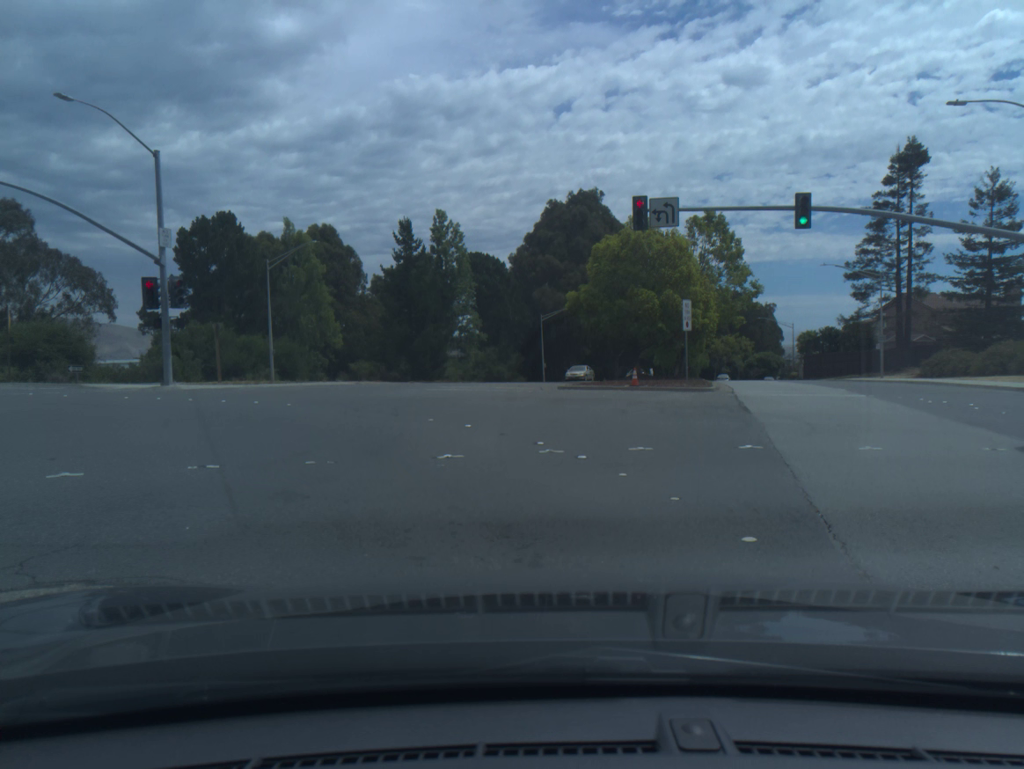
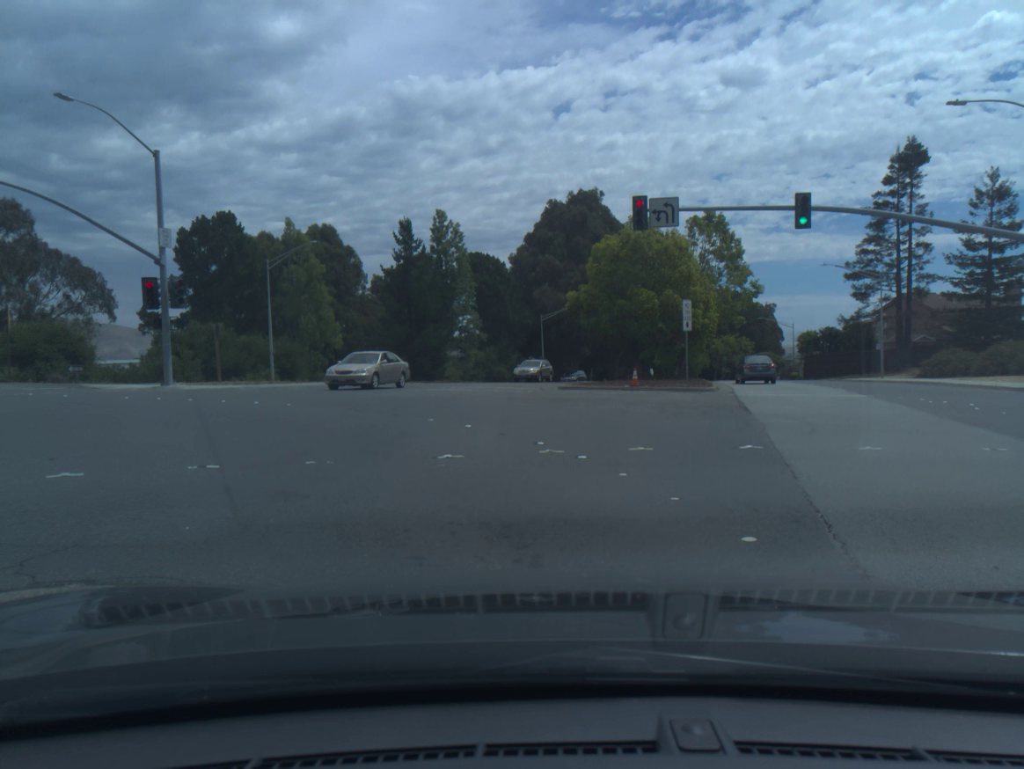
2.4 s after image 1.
(0.0, -0.1) m; 0°
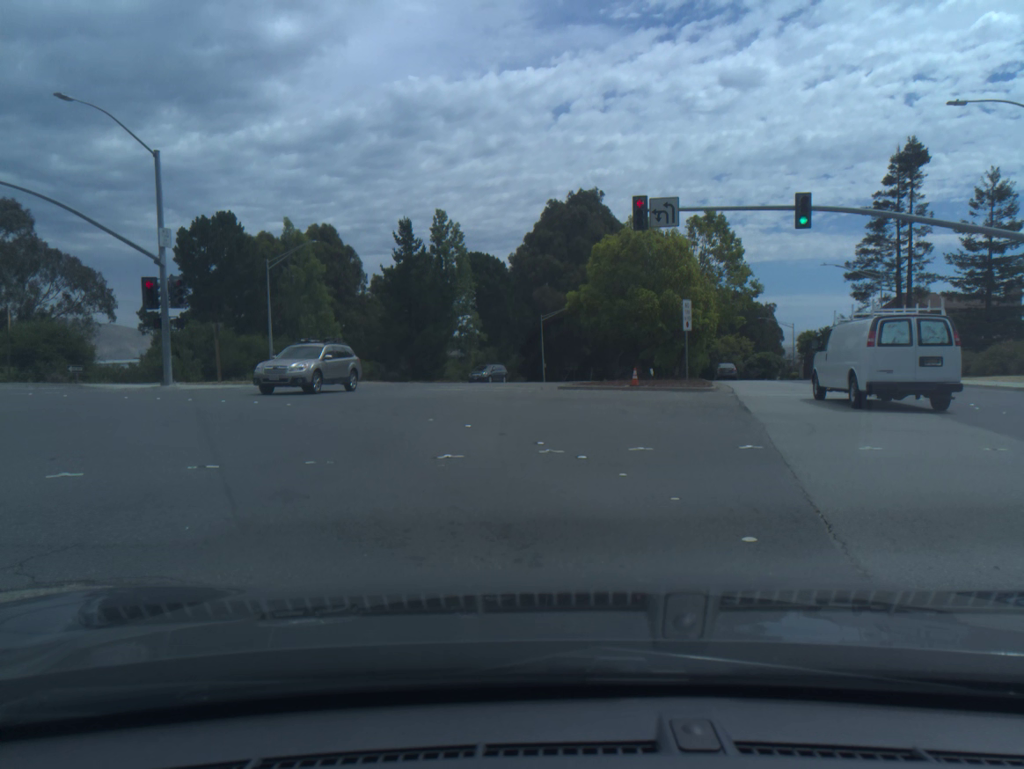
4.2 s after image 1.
(0.0, -0.1) m; 0°
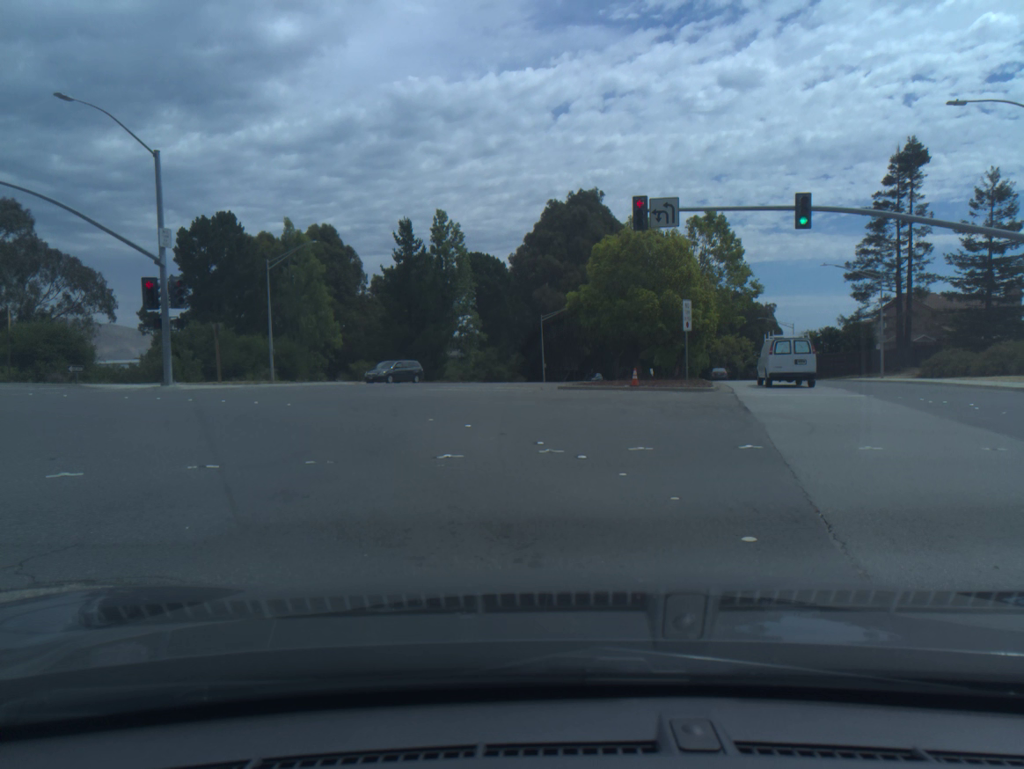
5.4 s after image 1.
(0.0, -0.1) m; 0°
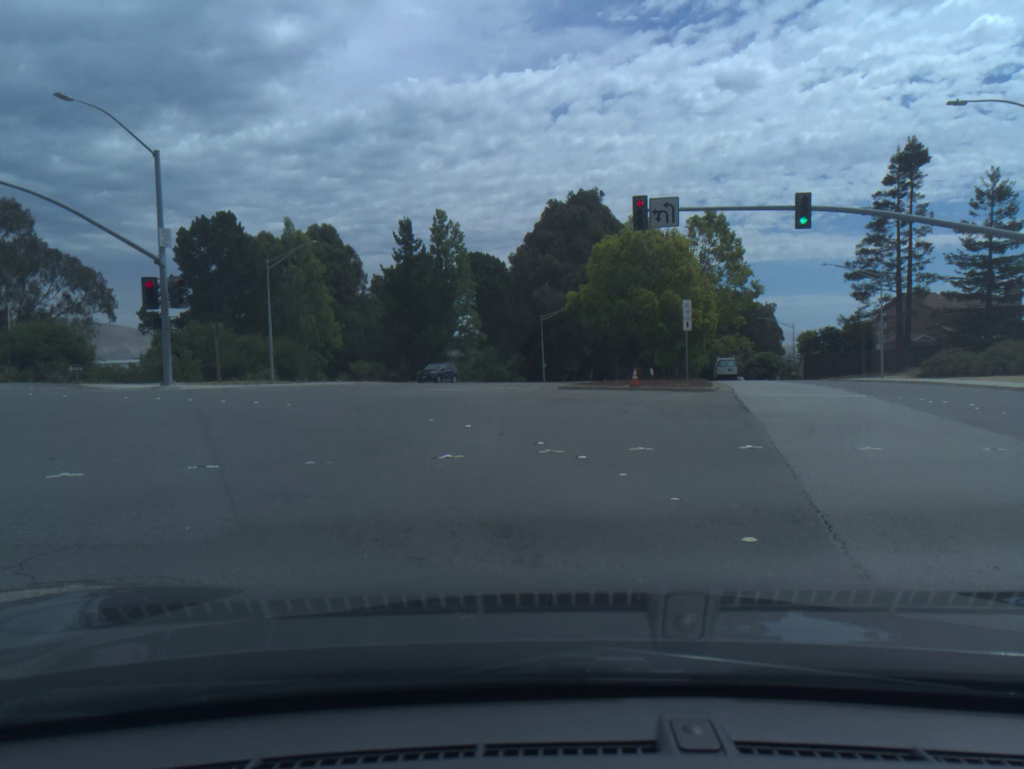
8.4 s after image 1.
(0.0, 0.0) m; 0°
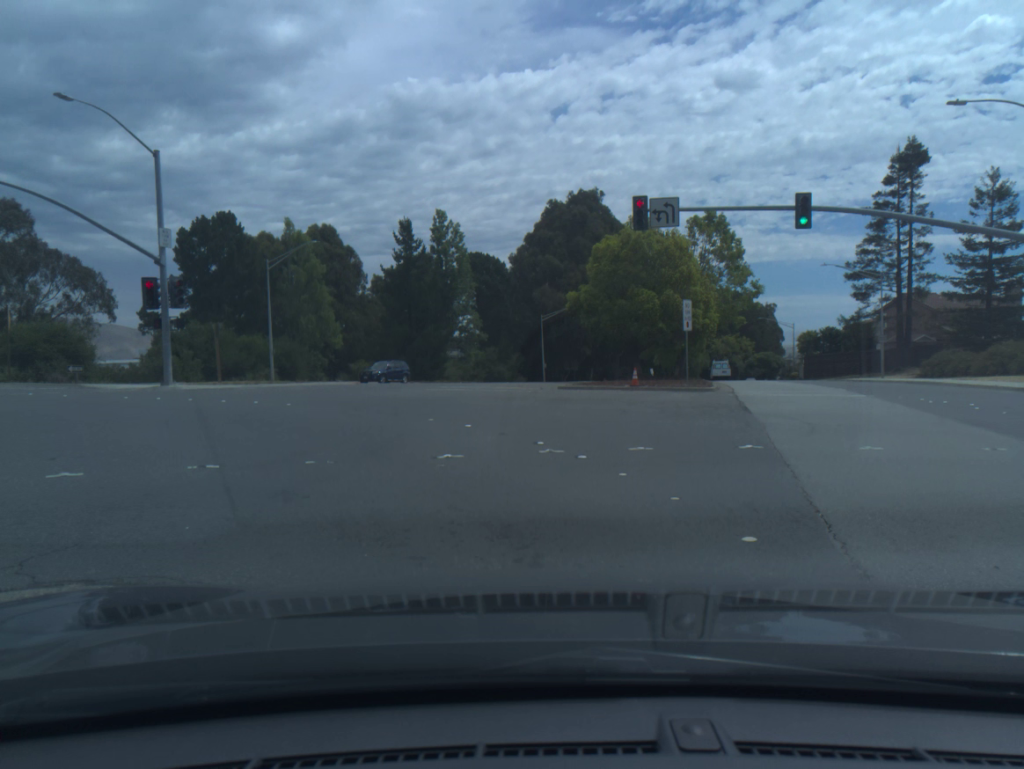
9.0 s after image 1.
(0.0, 0.0) m; 0°
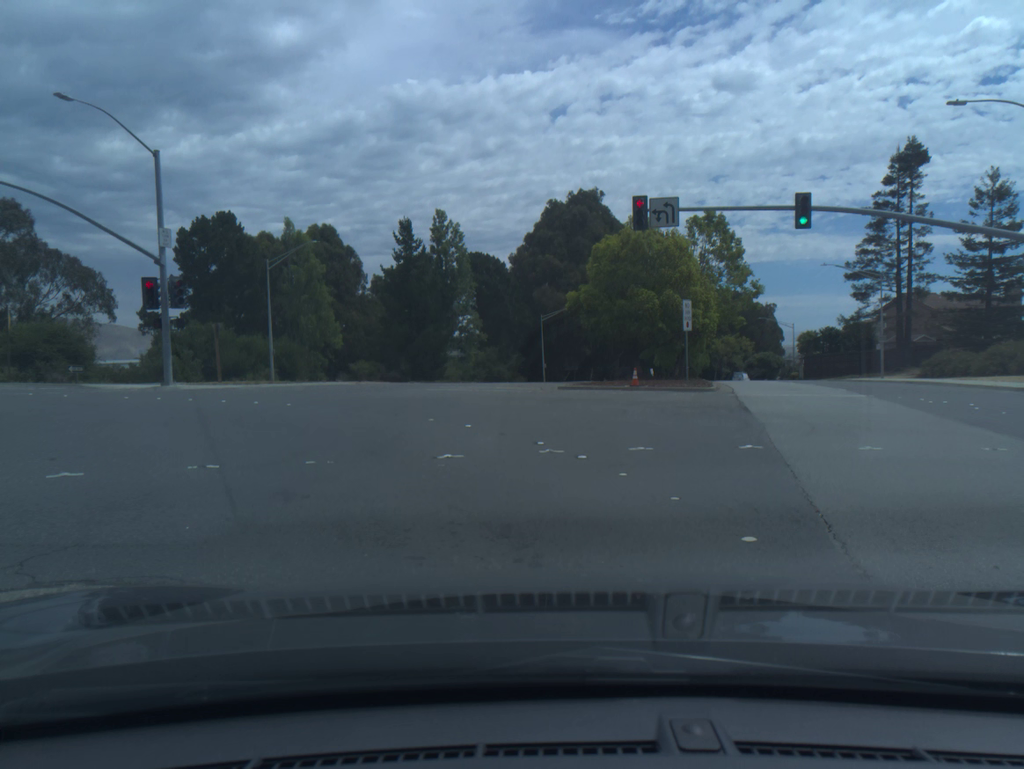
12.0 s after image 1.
(+0.1, -0.1) m; 0°
